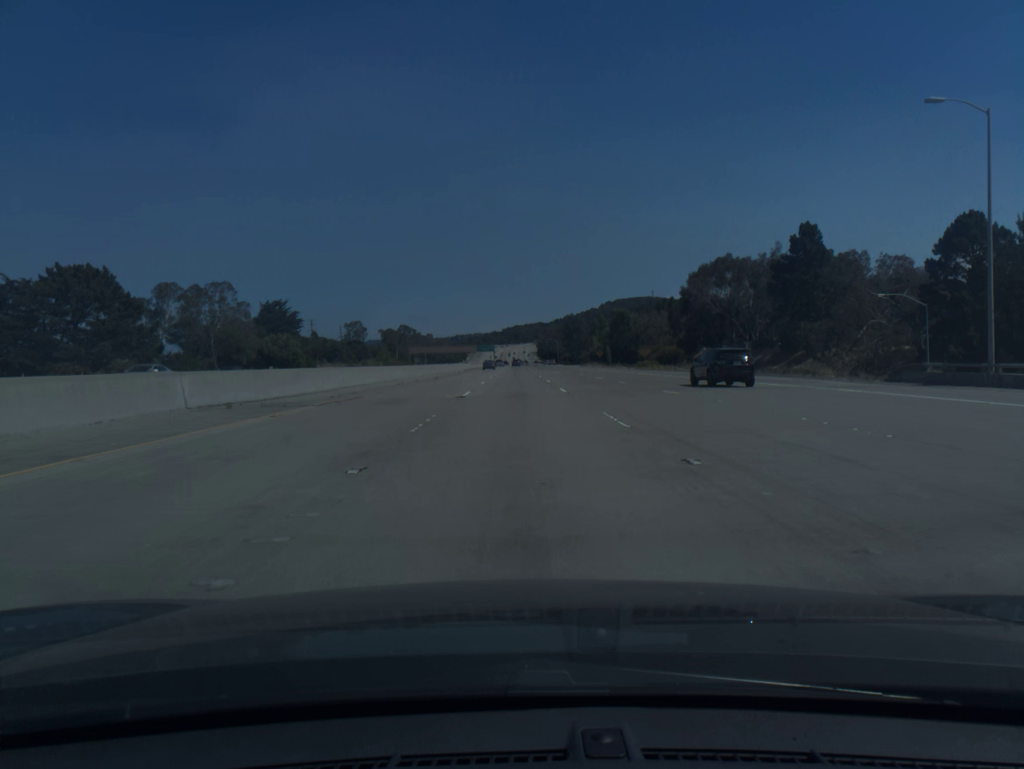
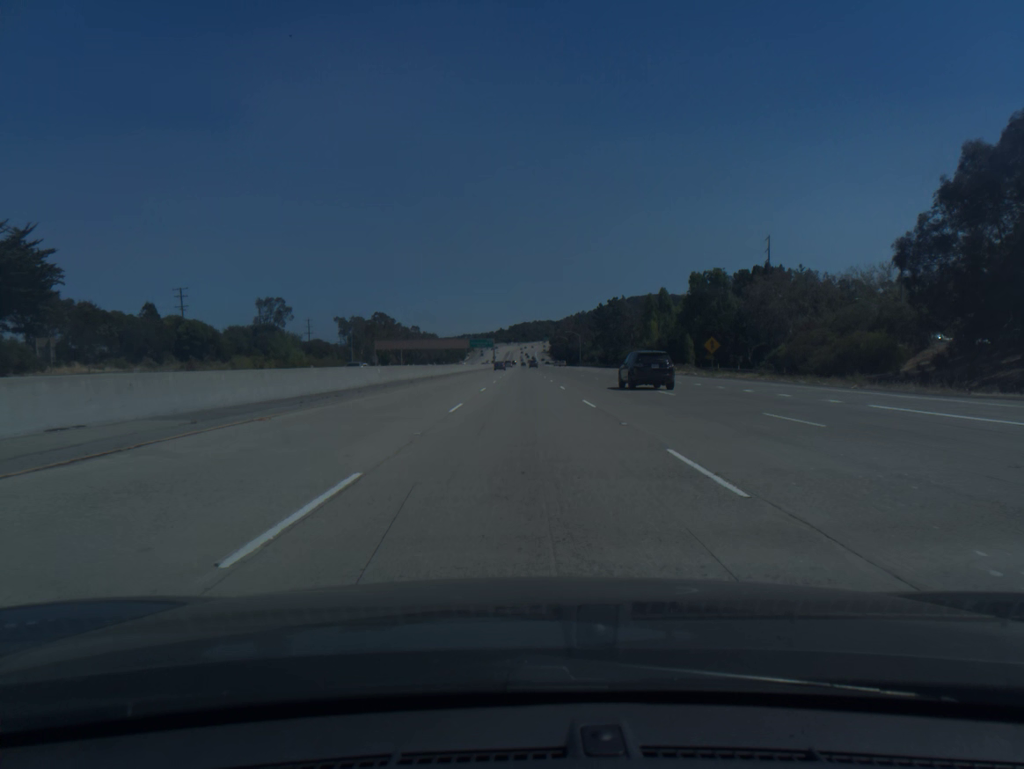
(-0.6, +94.5) m; -1°
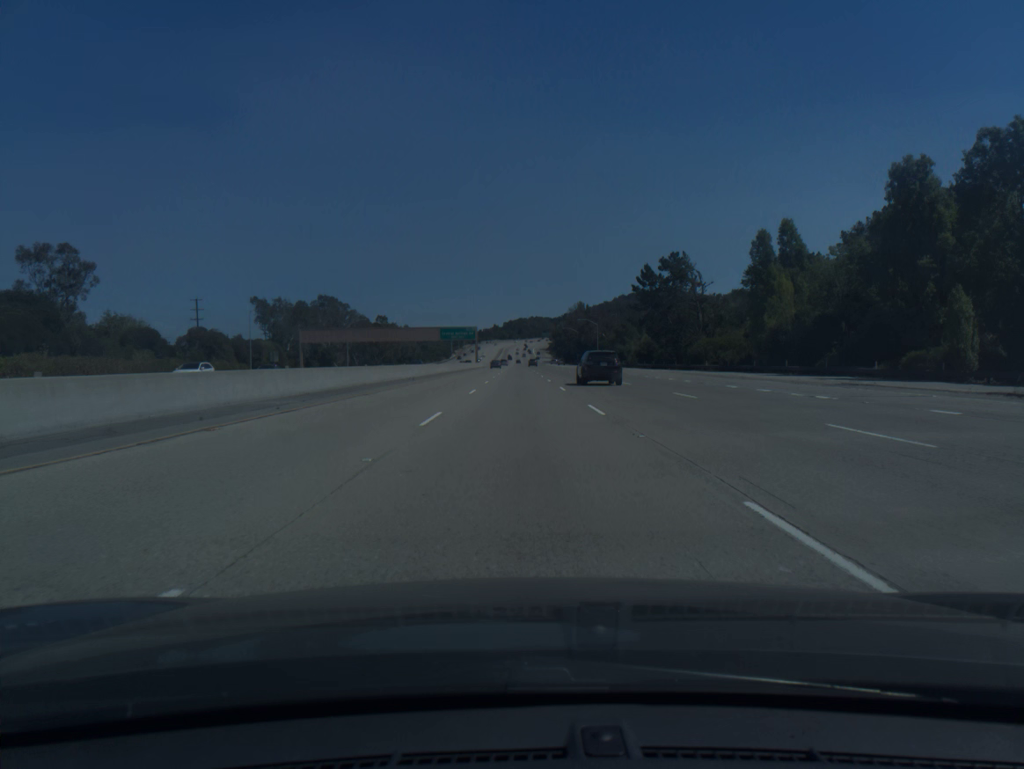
(+0.4, +75.6) m; 0°
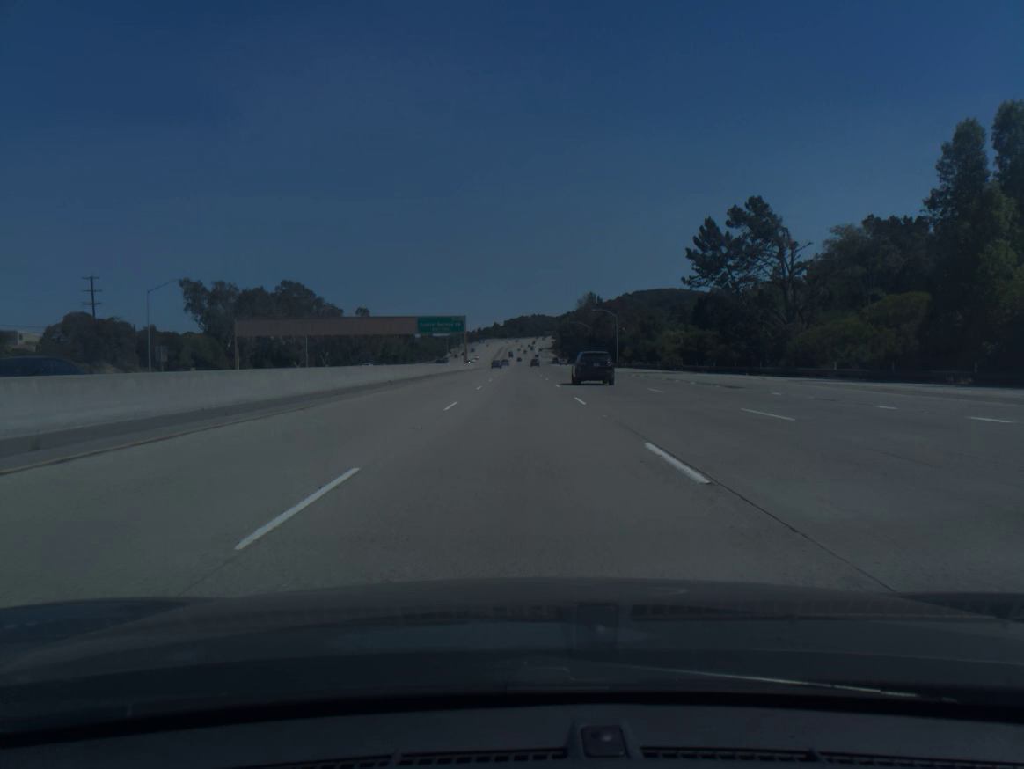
(0.0, +37.8) m; 0°
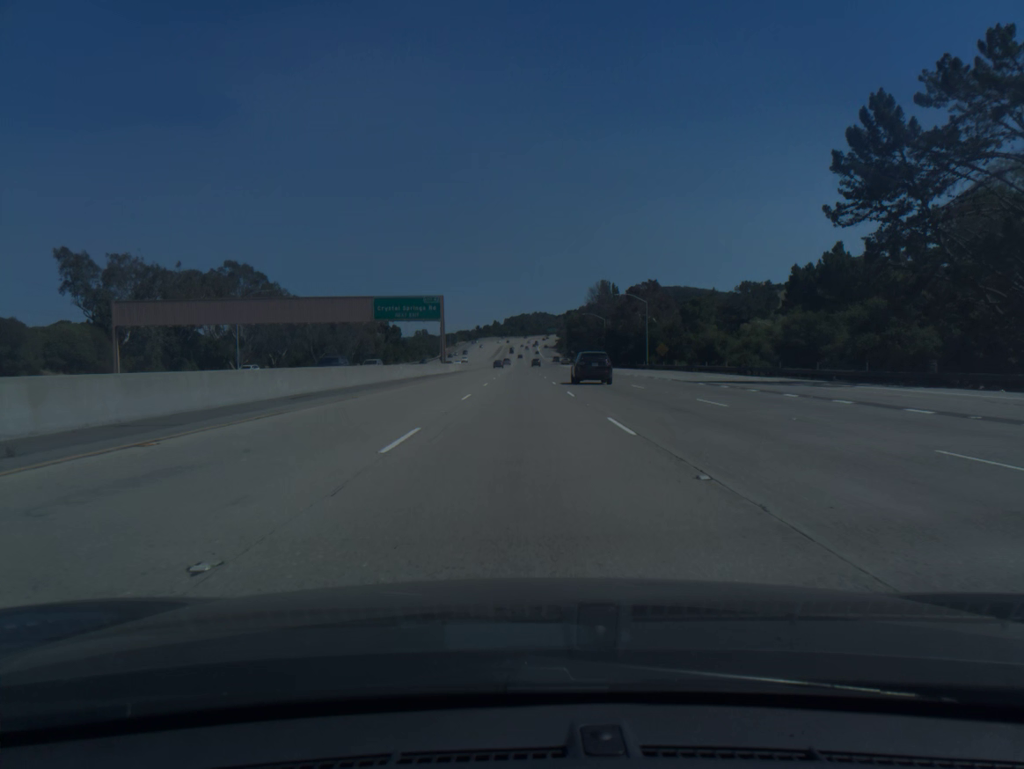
(0.0, +37.7) m; 0°
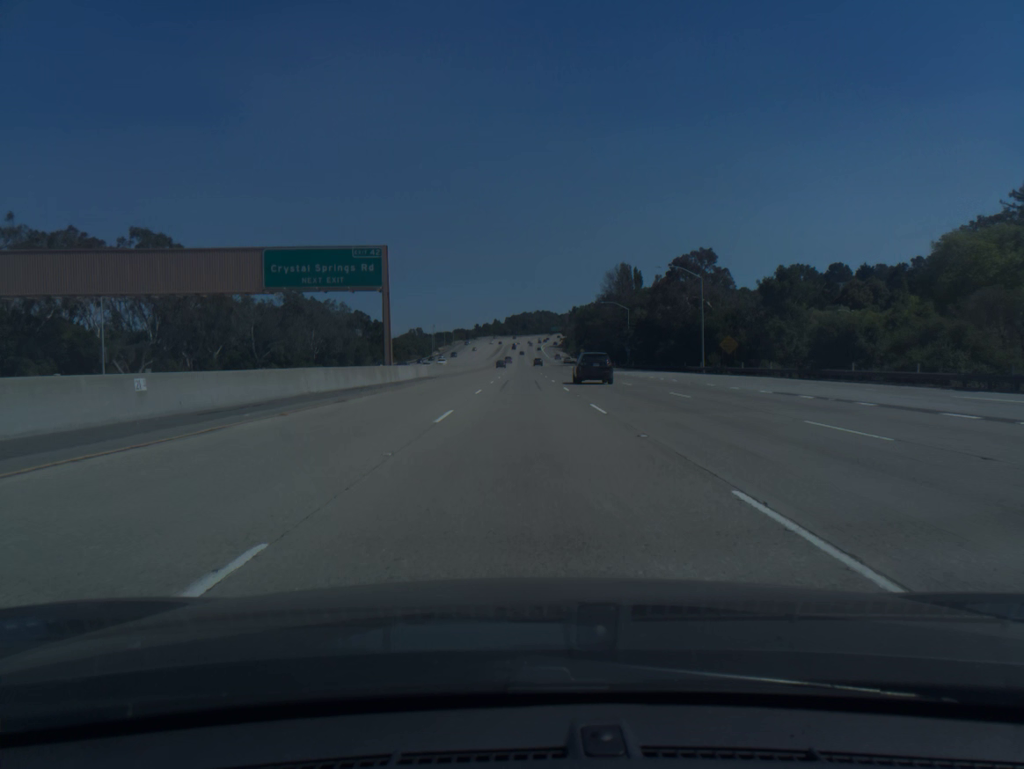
(0.0, +37.7) m; 0°
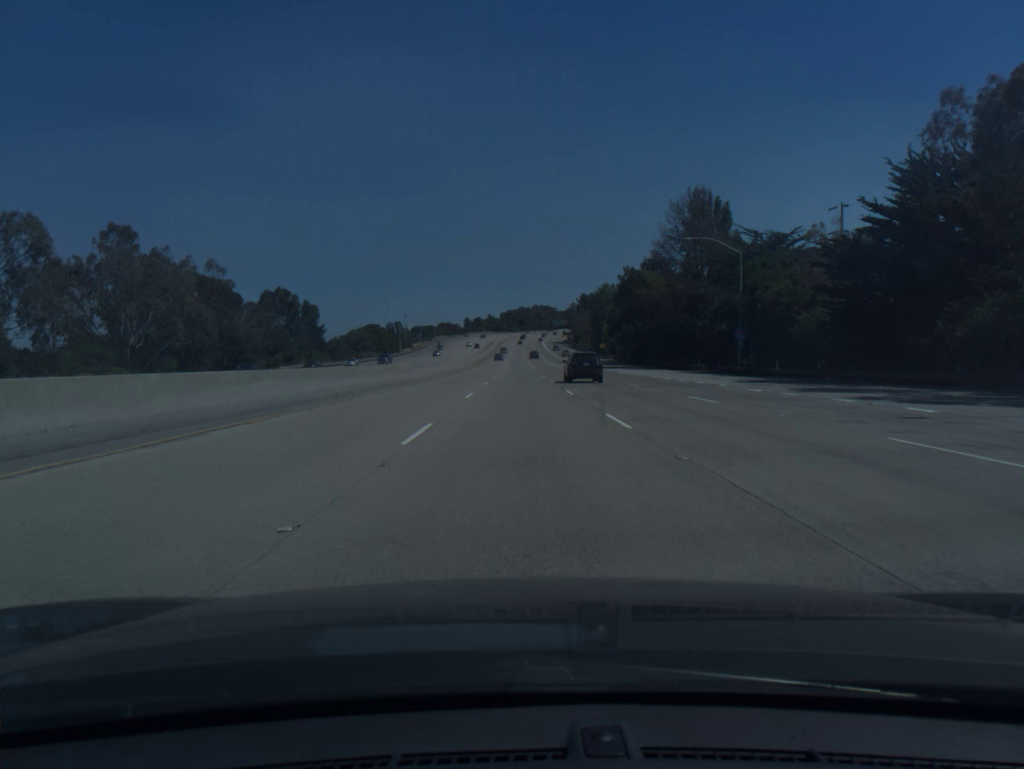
(+0.1, +75.2) m; 0°
